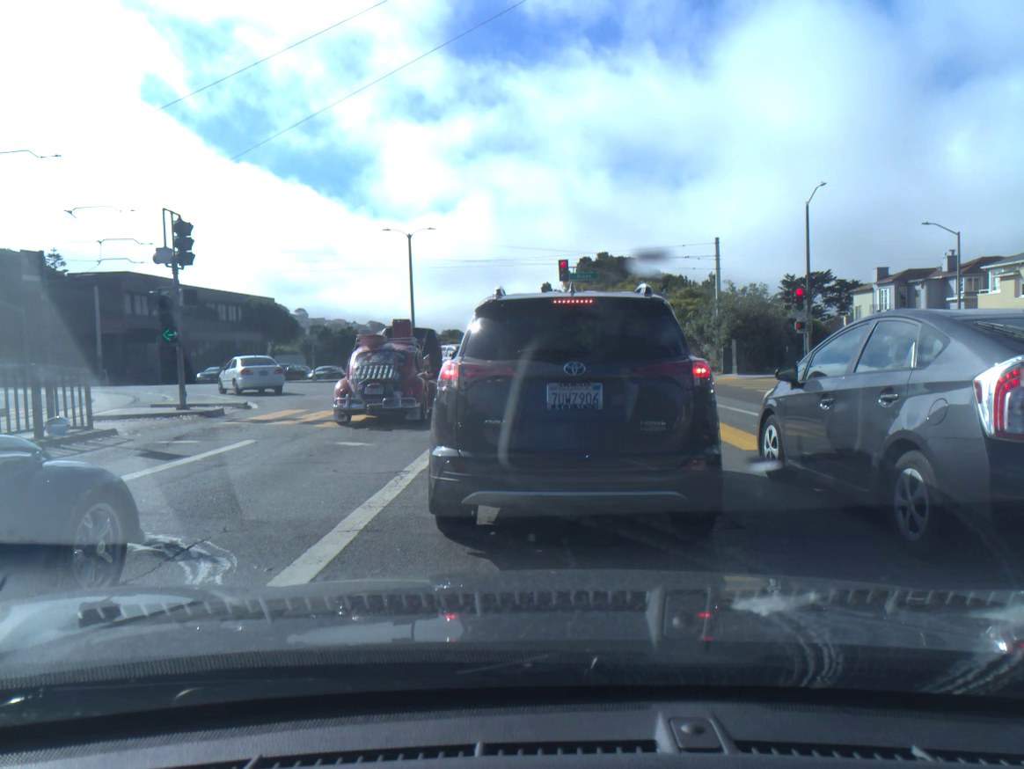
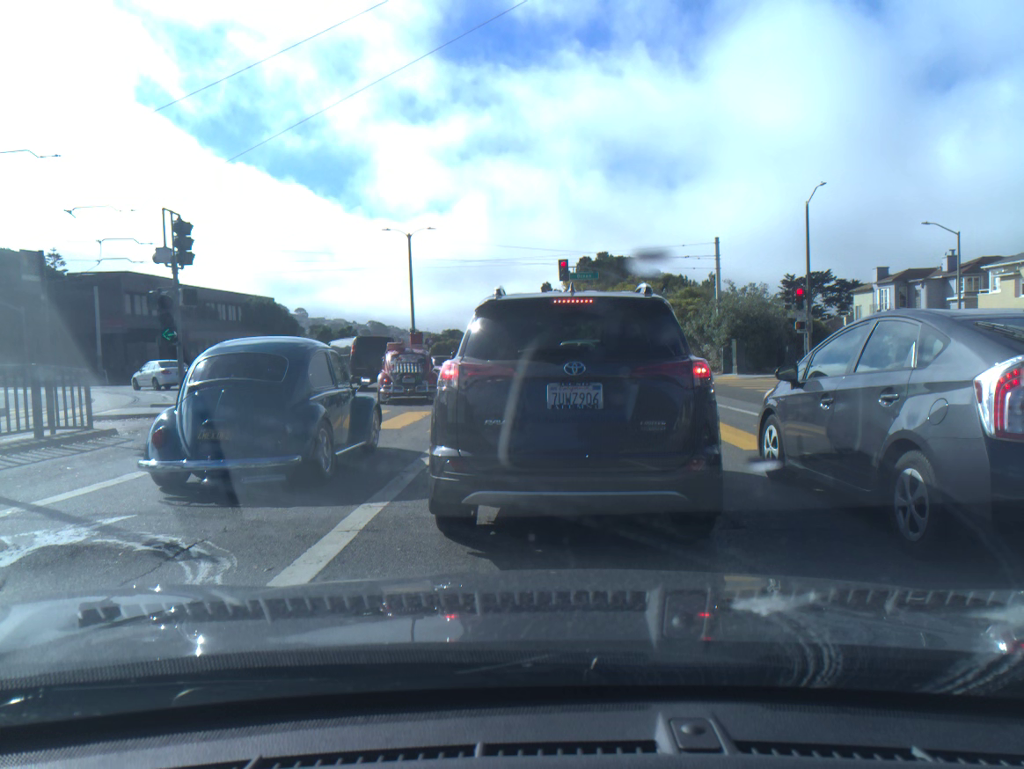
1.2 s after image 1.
(0.0, 0.0) m; 0°
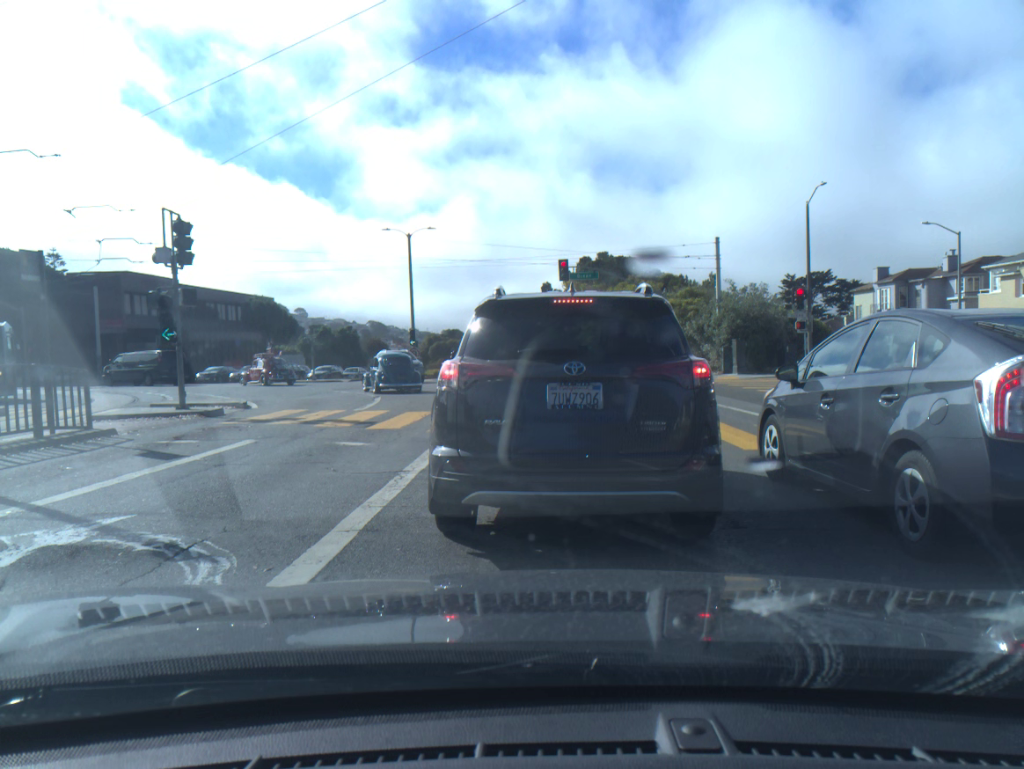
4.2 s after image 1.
(0.0, 0.0) m; 0°
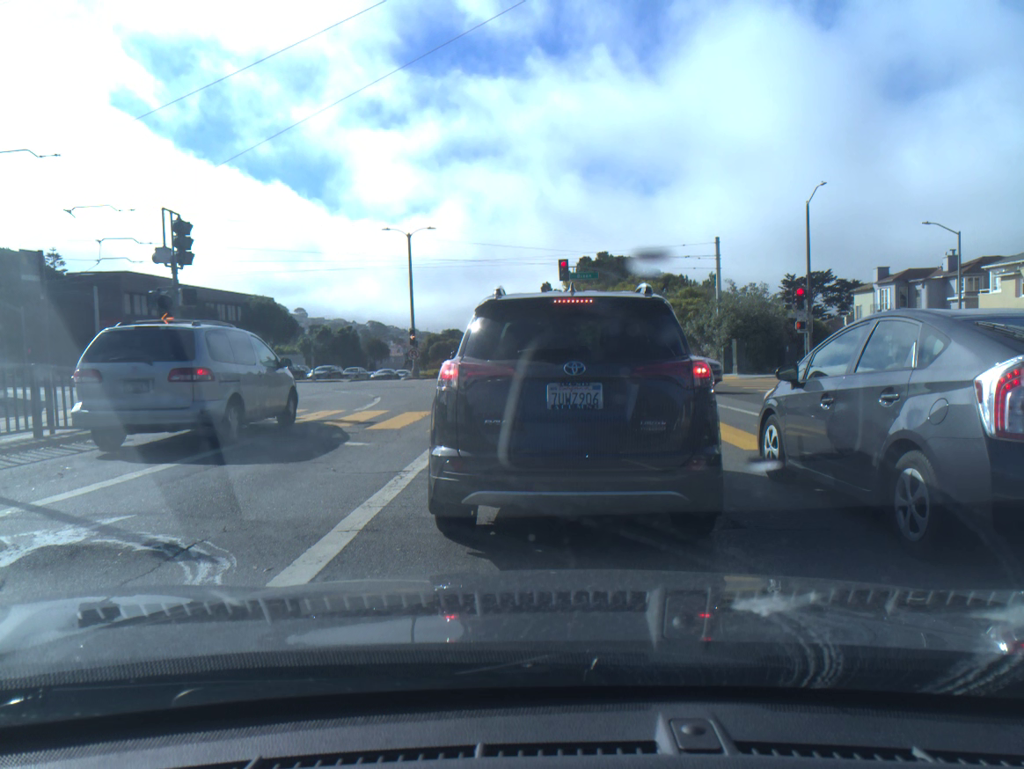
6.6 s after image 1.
(0.0, 0.0) m; 0°
